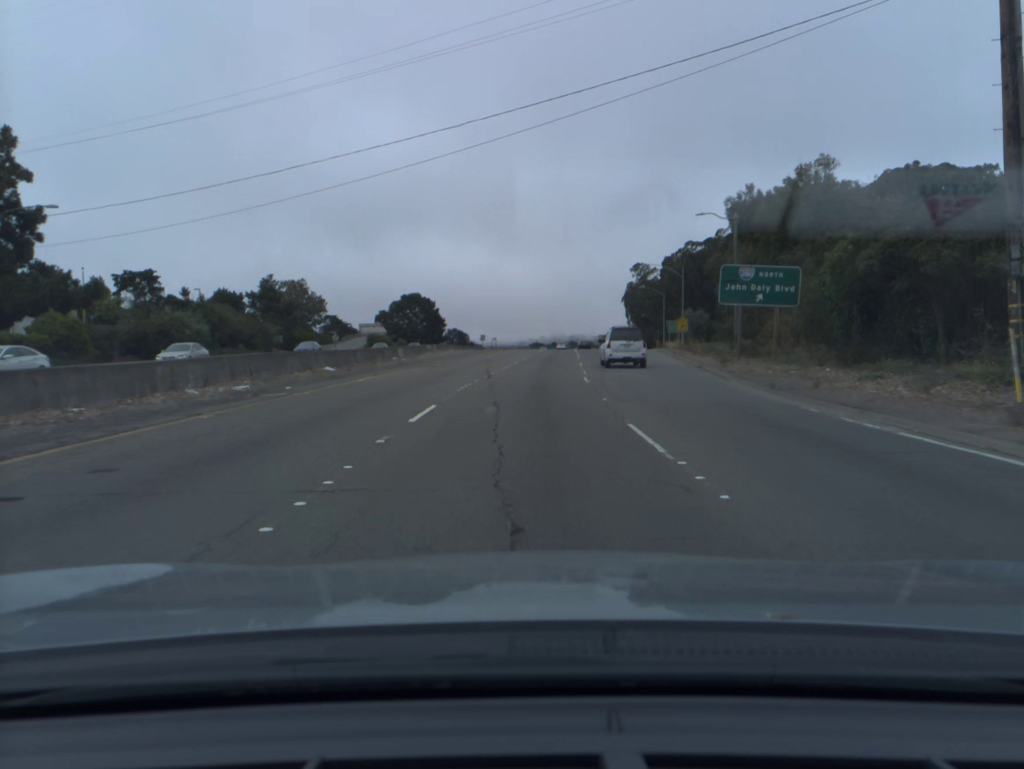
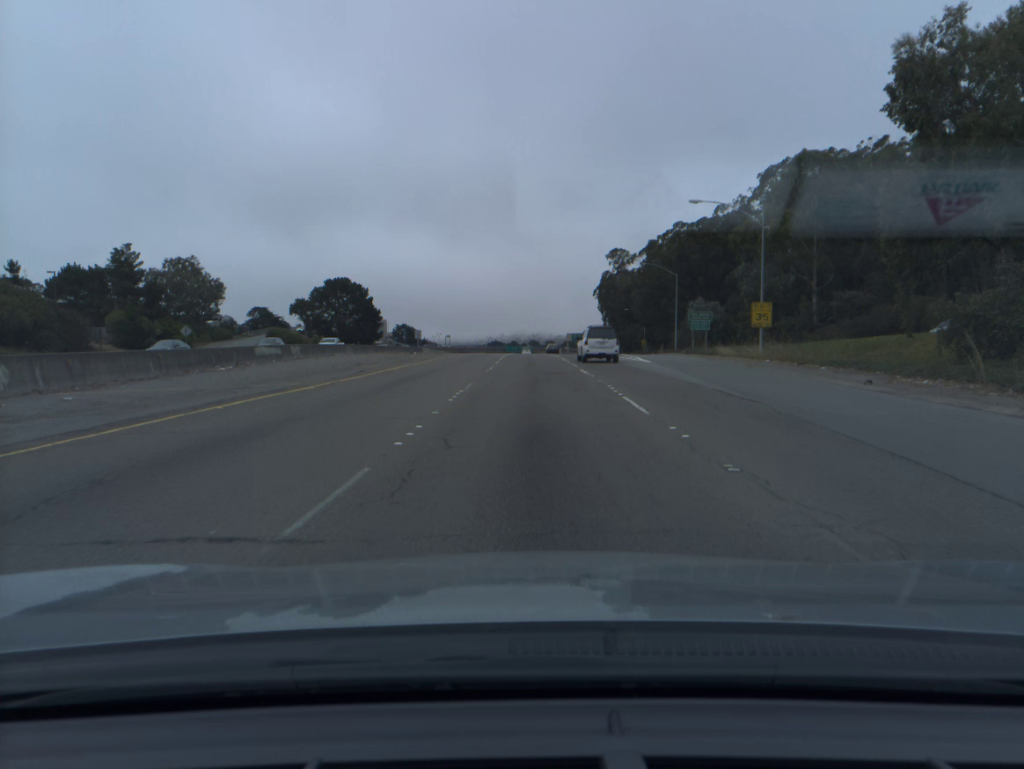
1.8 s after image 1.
(+1.1, +42.1) m; +3°
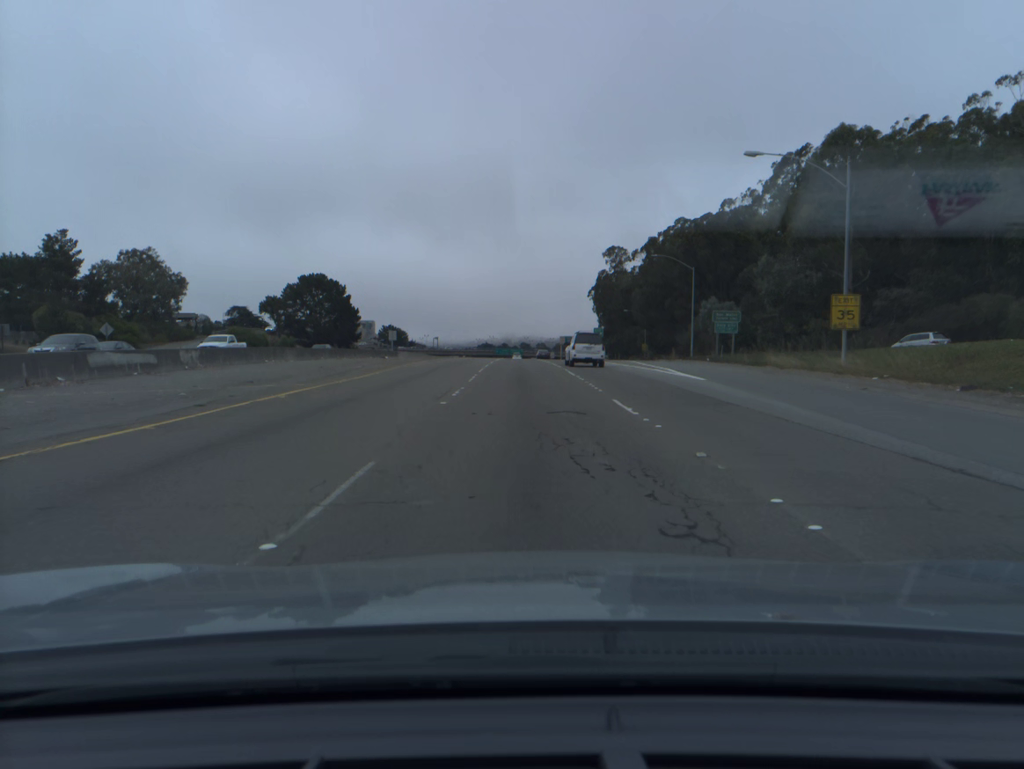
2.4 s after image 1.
(+0.1, +14.1) m; +1°
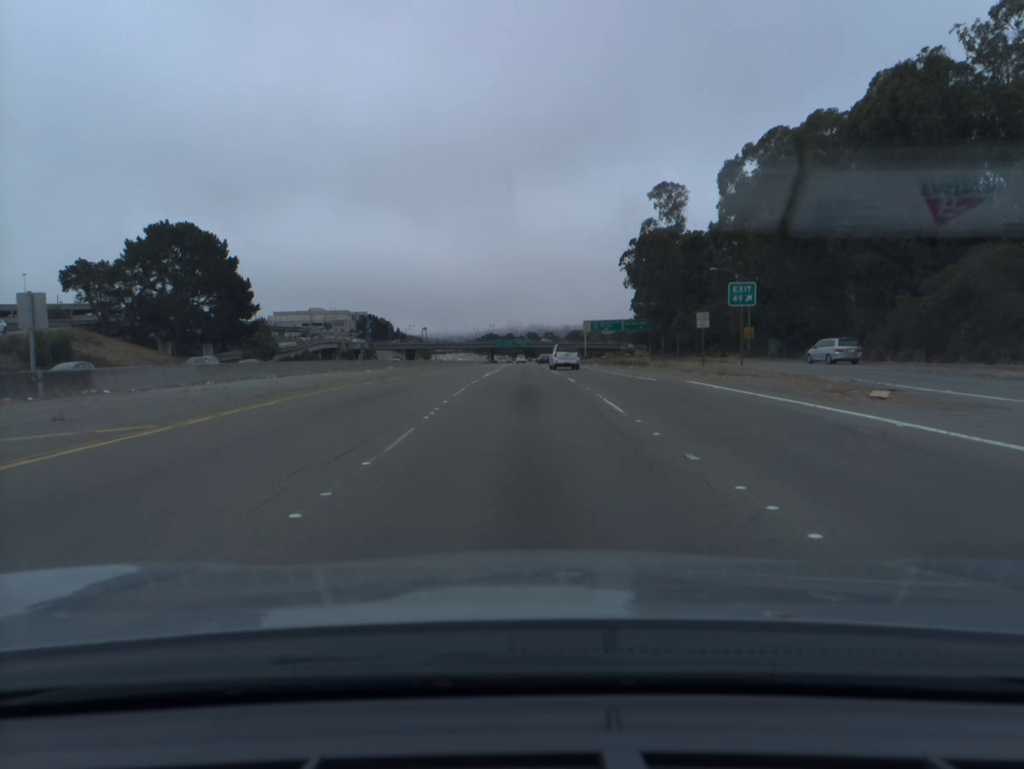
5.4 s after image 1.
(-0.3, +71.3) m; 0°
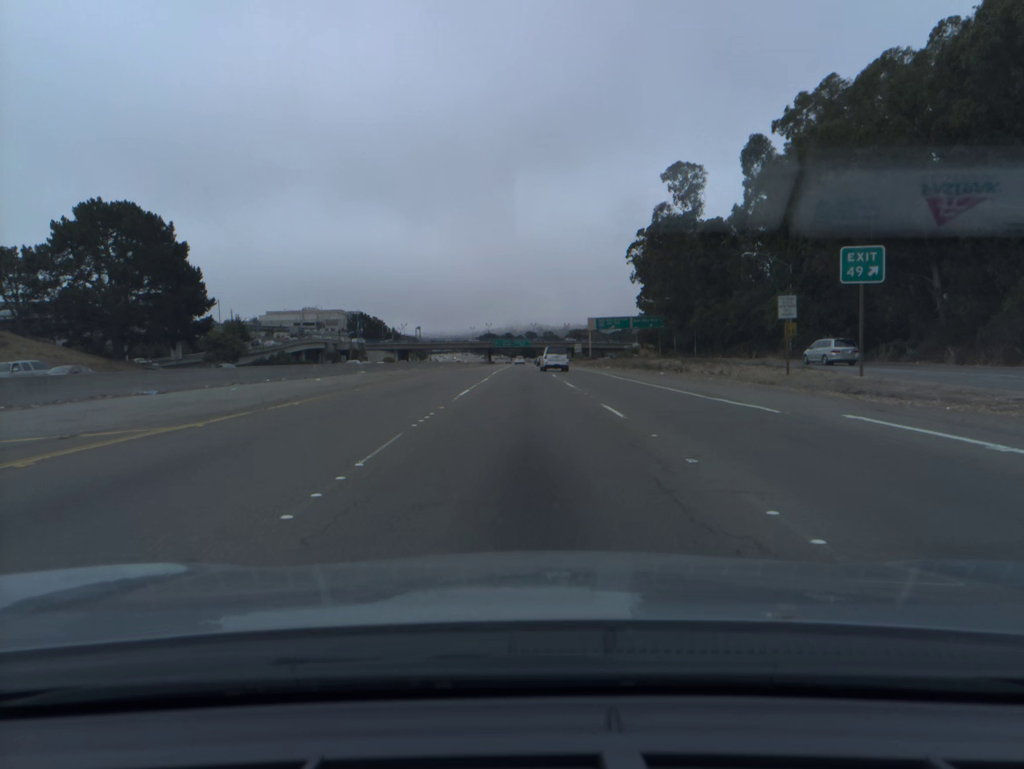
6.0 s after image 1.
(0.0, +14.8) m; 0°
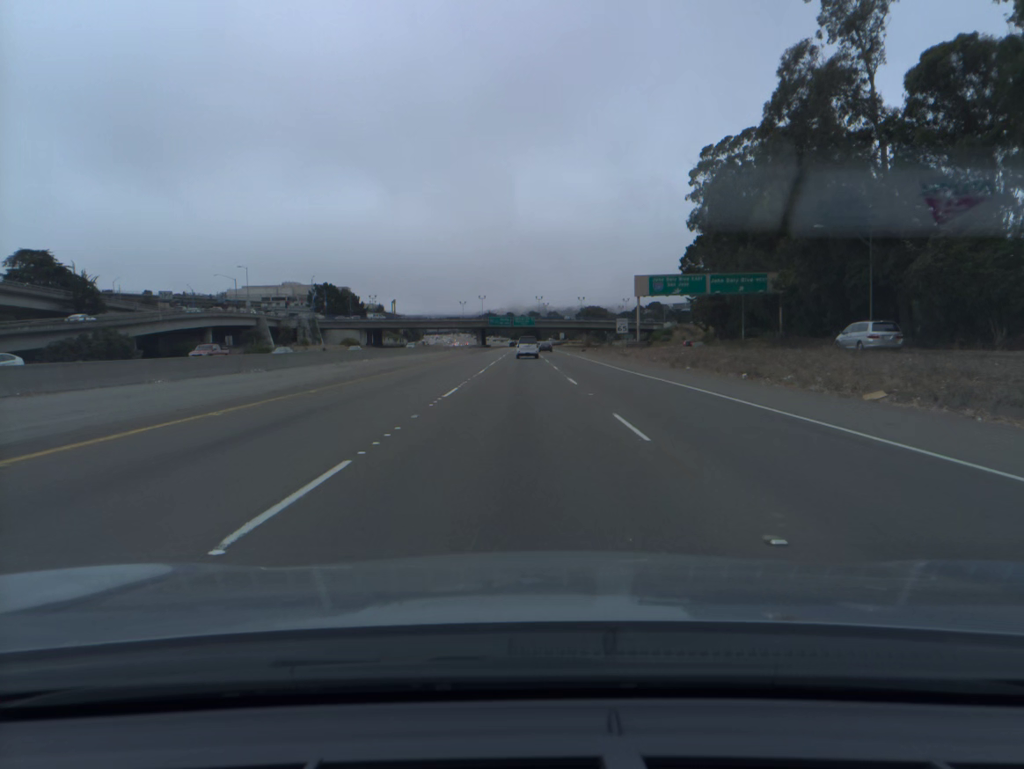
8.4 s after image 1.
(0.0, +62.5) m; 0°
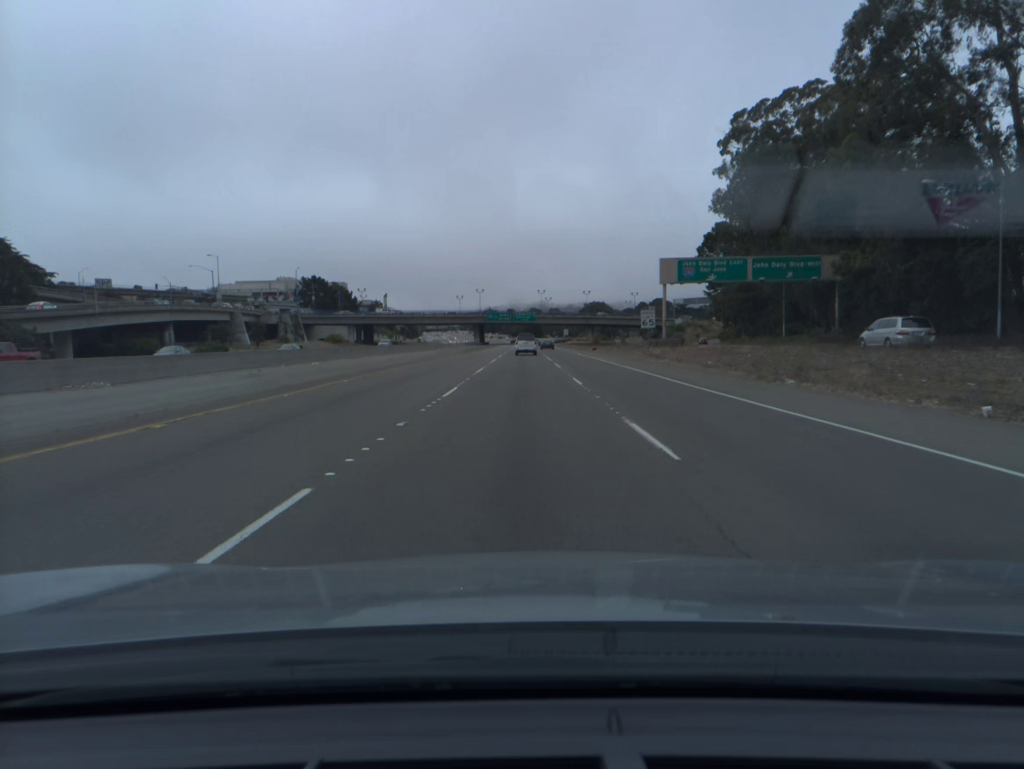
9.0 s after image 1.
(0.0, +16.5) m; 0°
